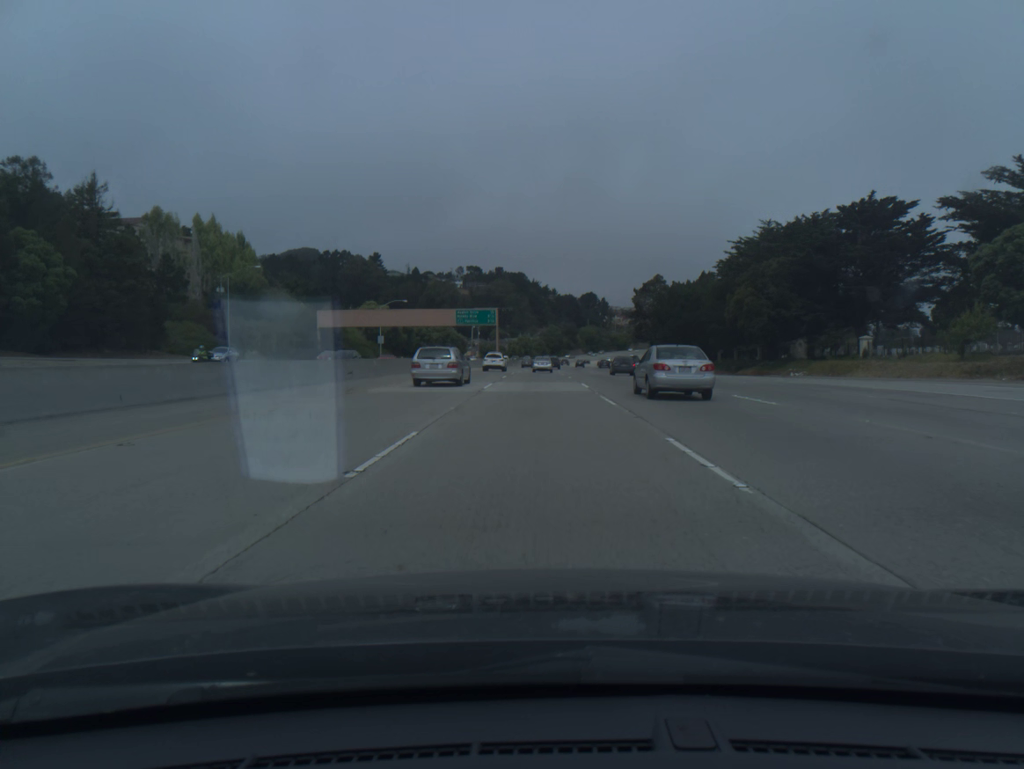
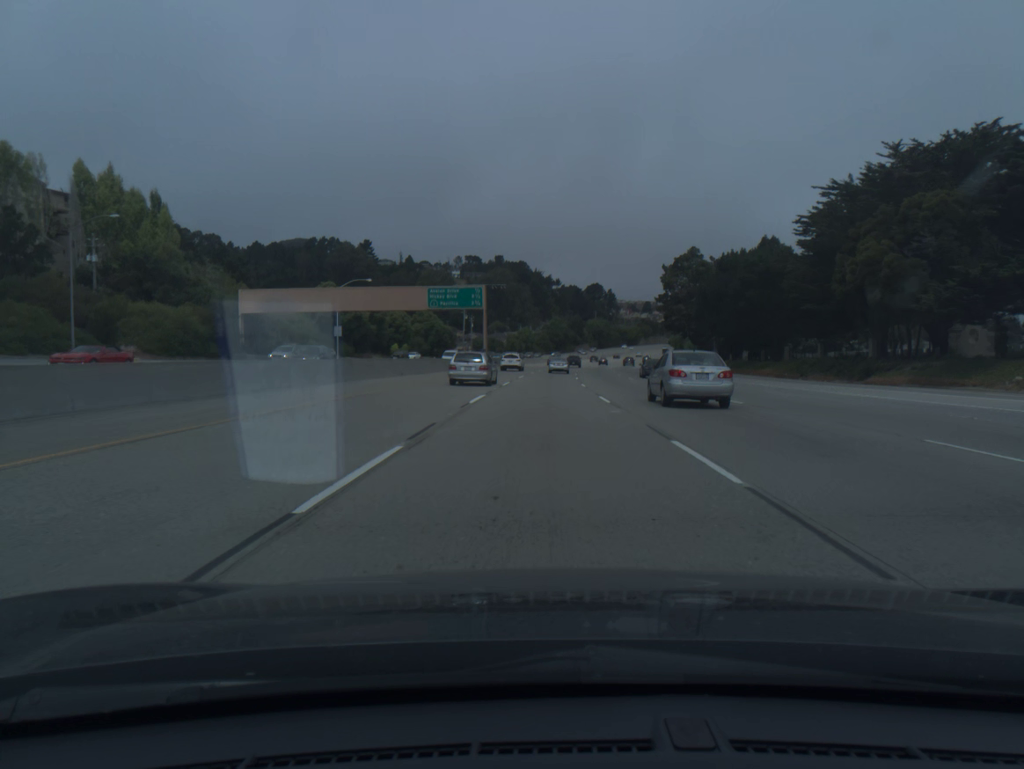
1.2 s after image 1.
(0.0, +35.9) m; 0°
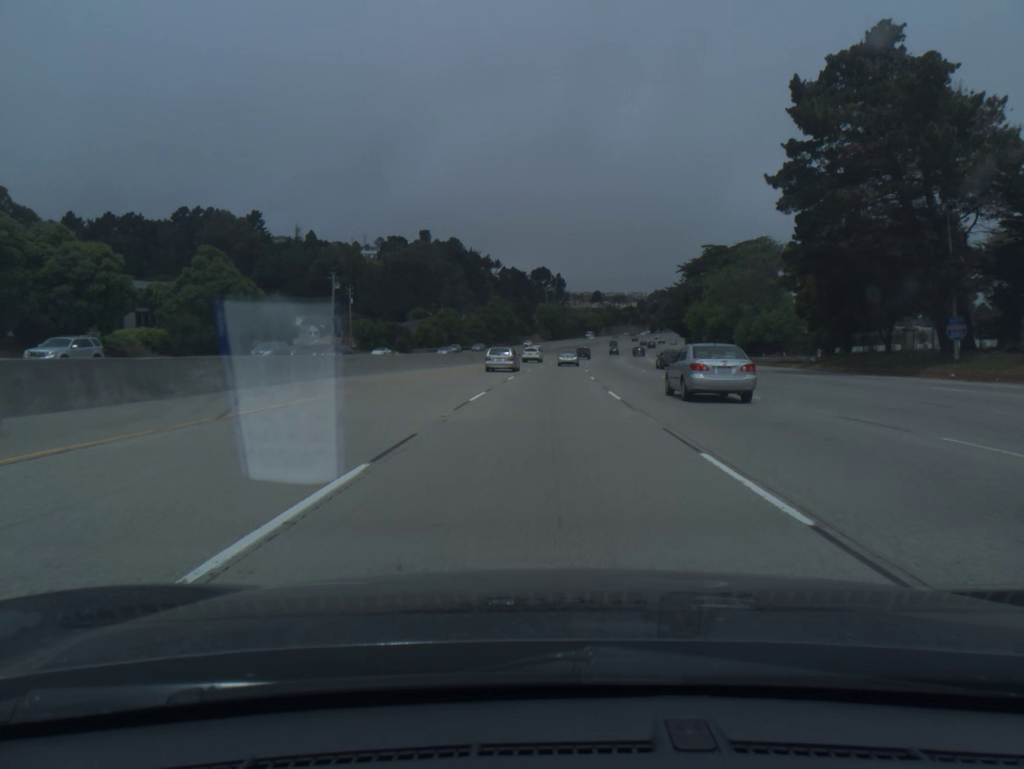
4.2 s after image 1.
(+2.4, +89.3) m; +4°
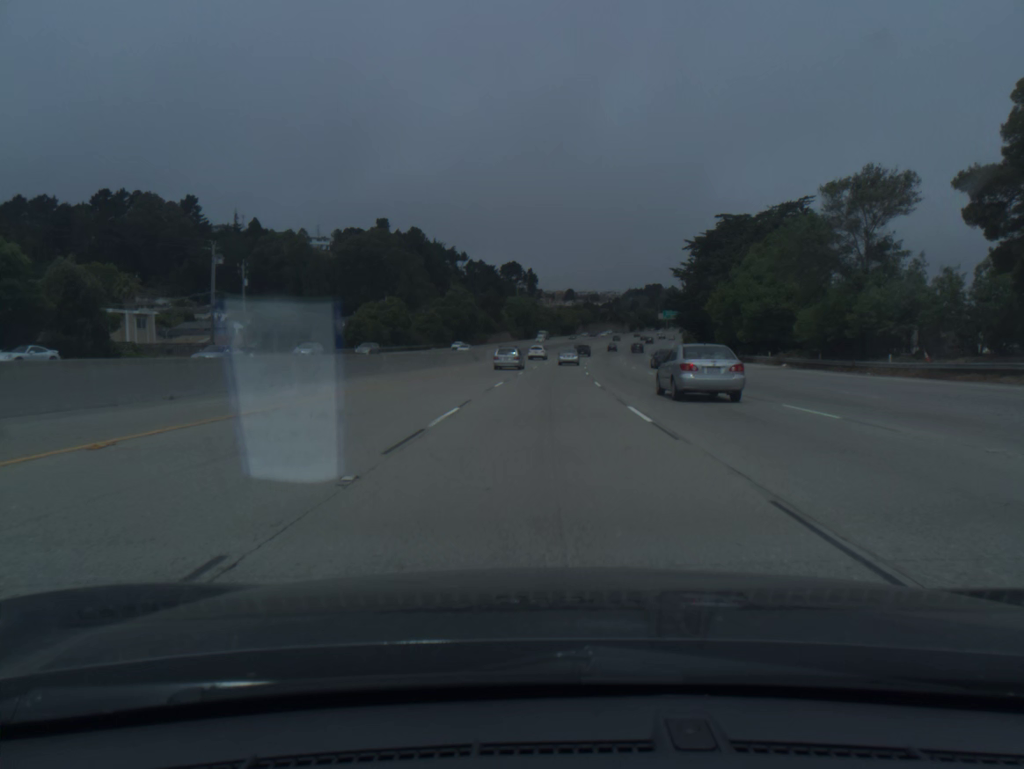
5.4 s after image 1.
(+0.7, +35.6) m; +2°
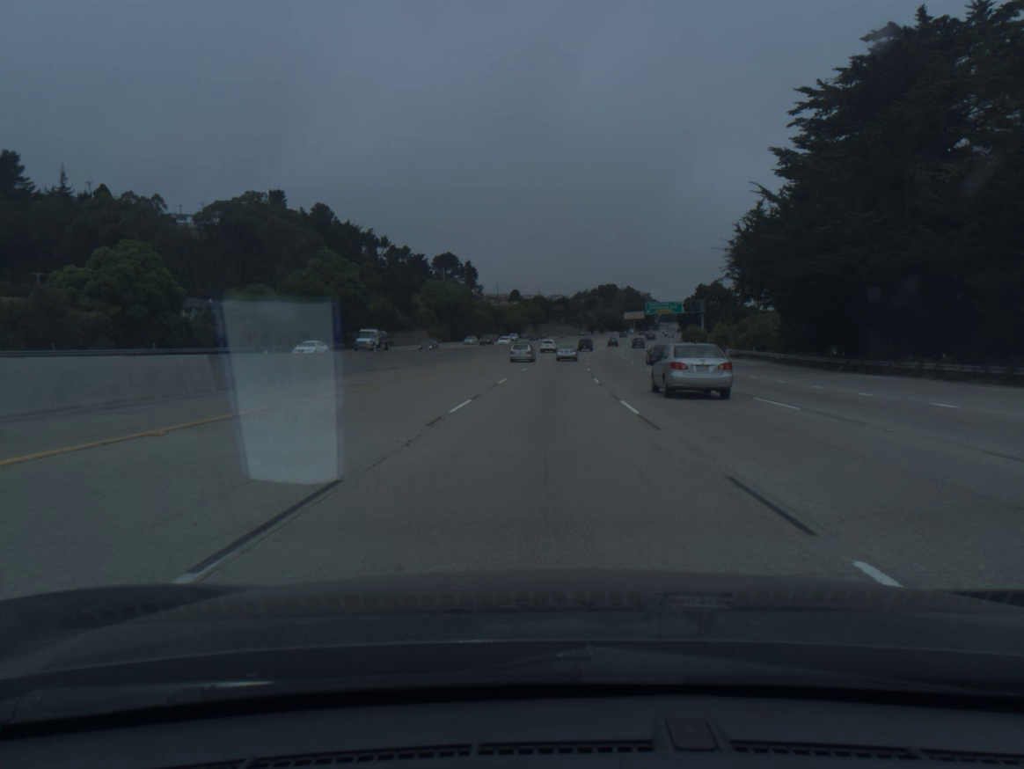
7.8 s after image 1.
(+2.5, +71.1) m; +4°
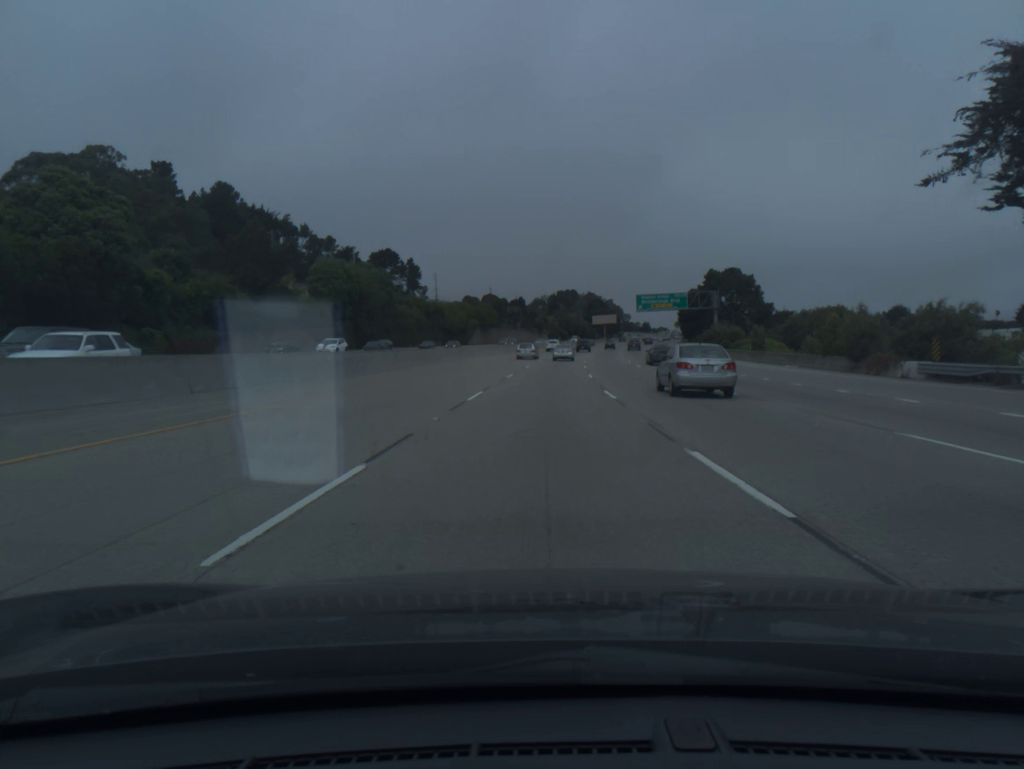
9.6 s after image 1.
(+1.4, +53.1) m; +3°
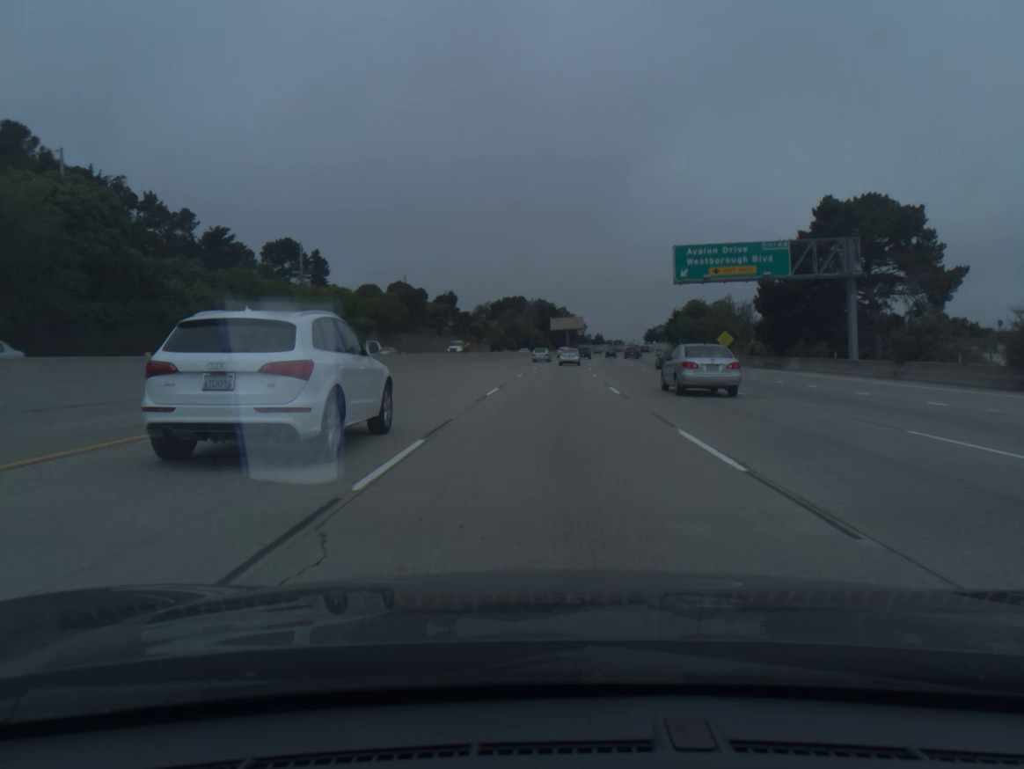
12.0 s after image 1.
(+2.2, +70.6) m; +4°
